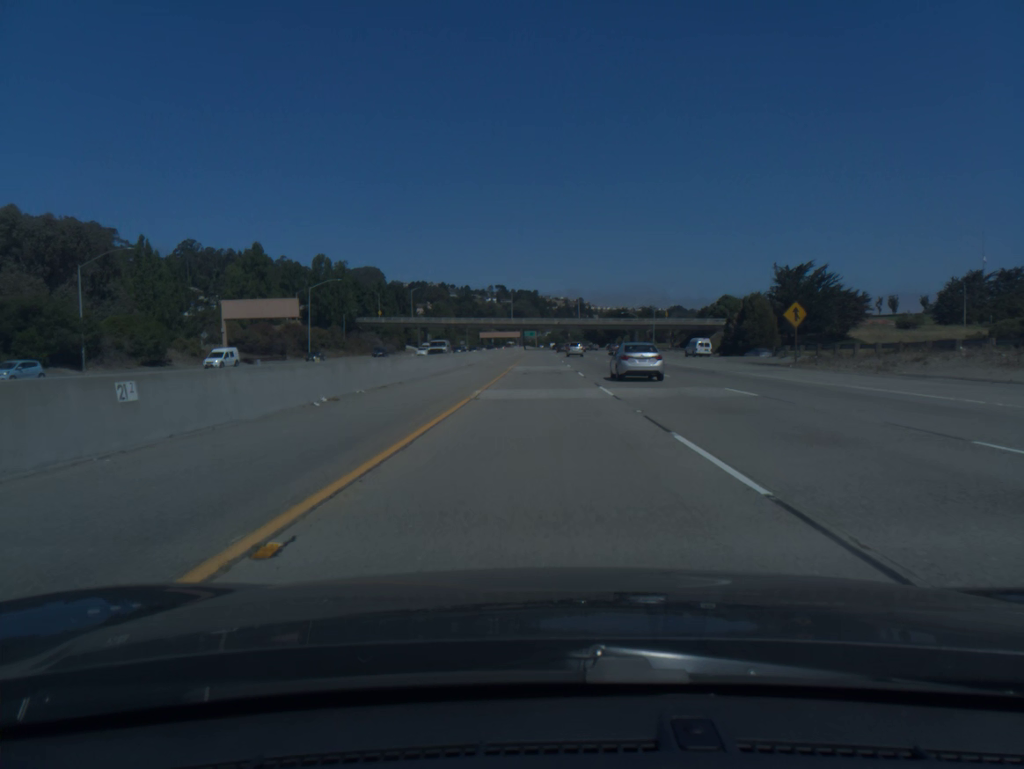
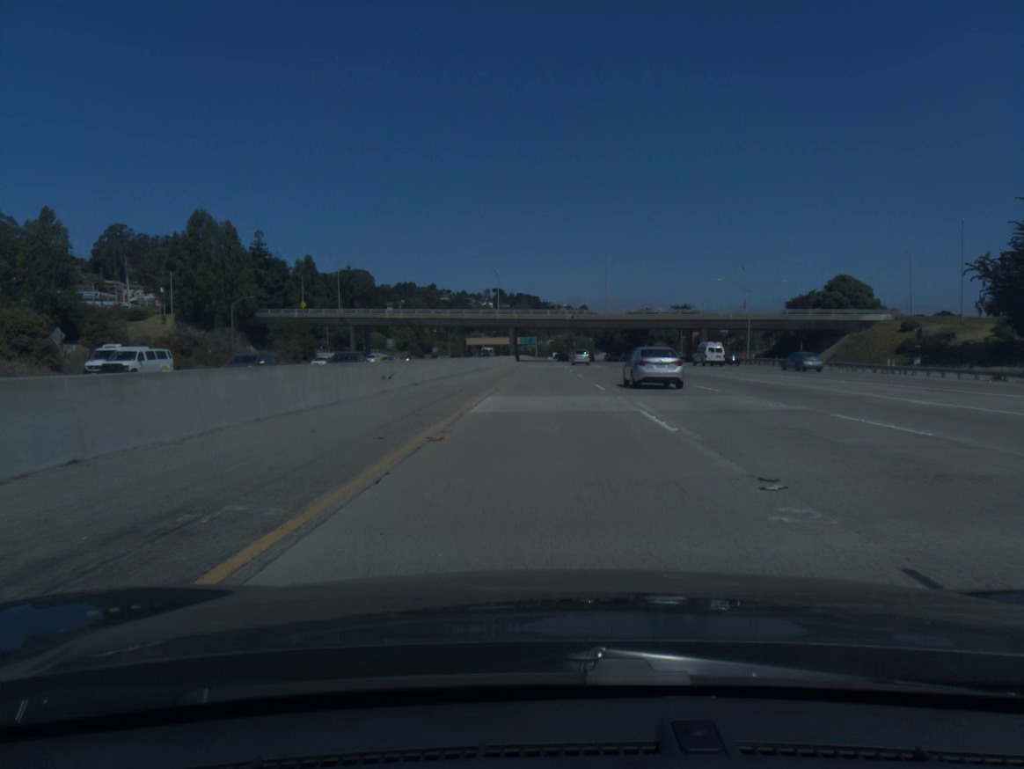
(-0.2, +81.5) m; 0°
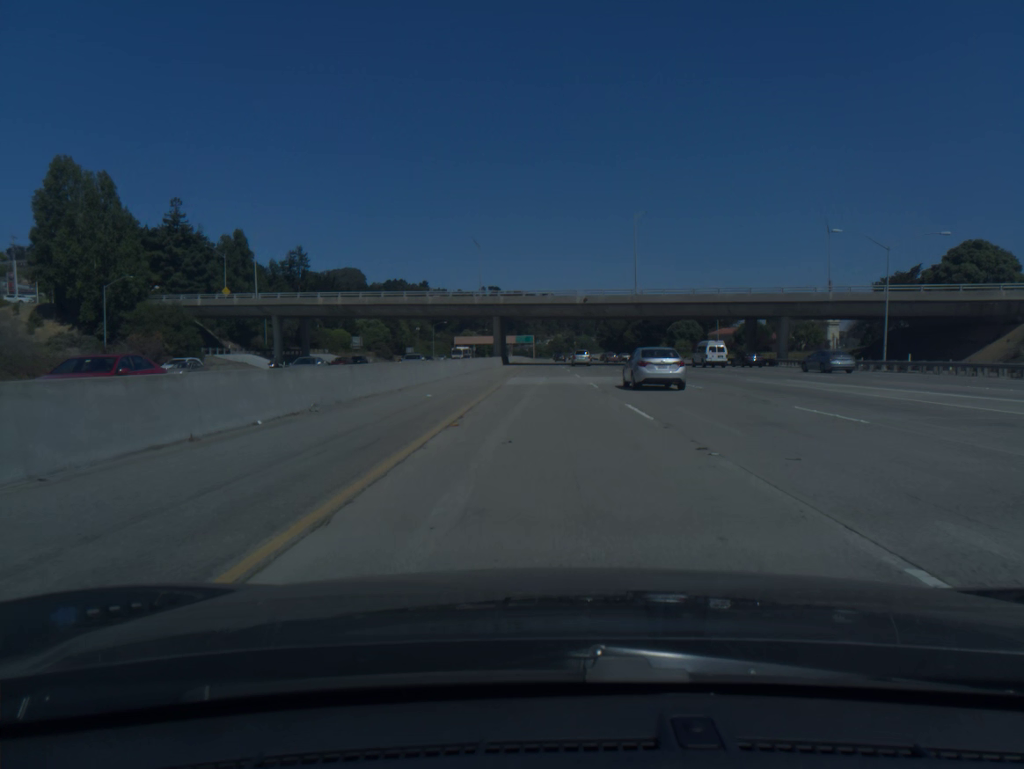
(+0.1, +40.6) m; 0°
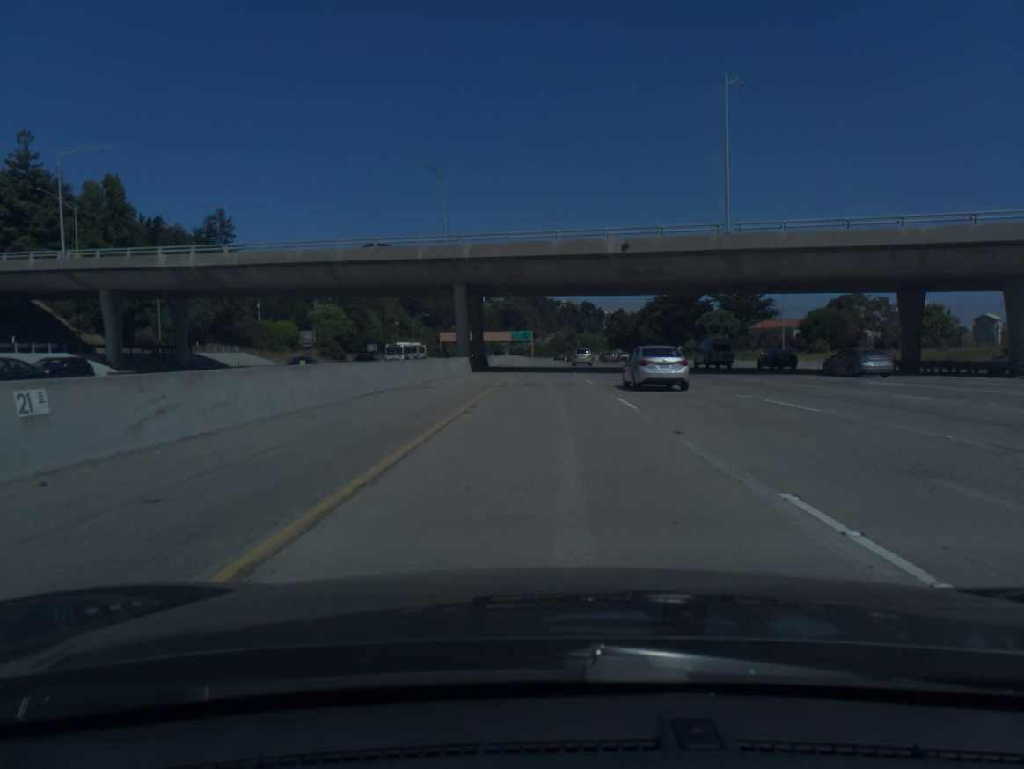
(0.0, +40.6) m; 0°
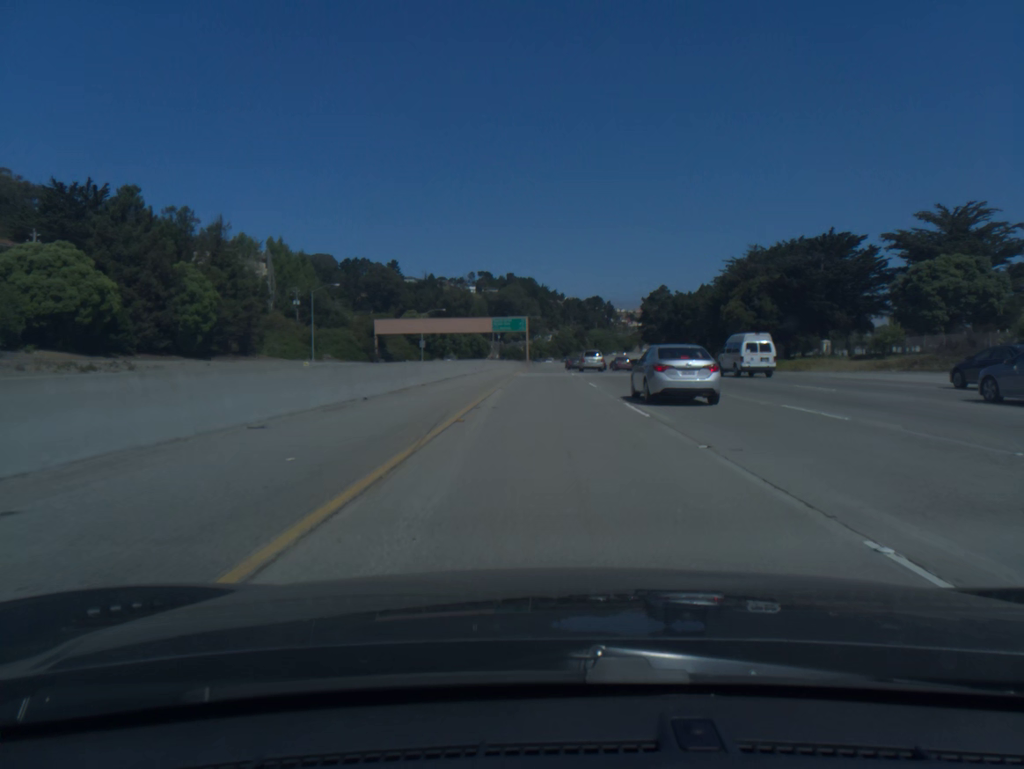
(-0.1, +101.9) m; 0°
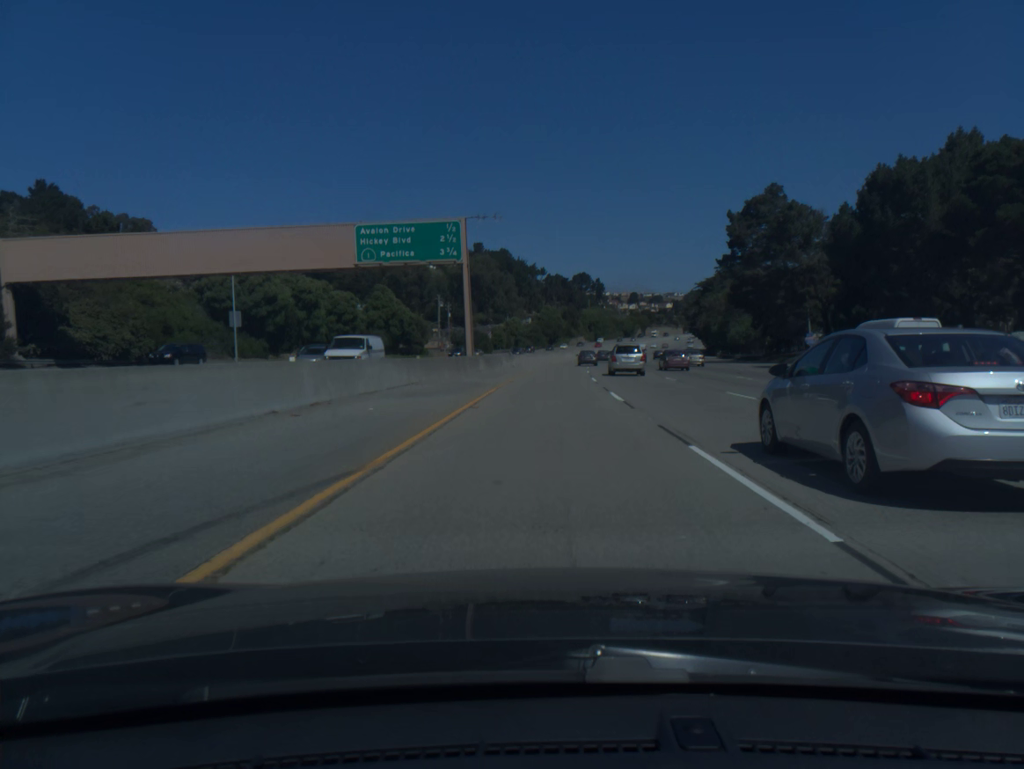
(+0.5, +102.6) m; +1°
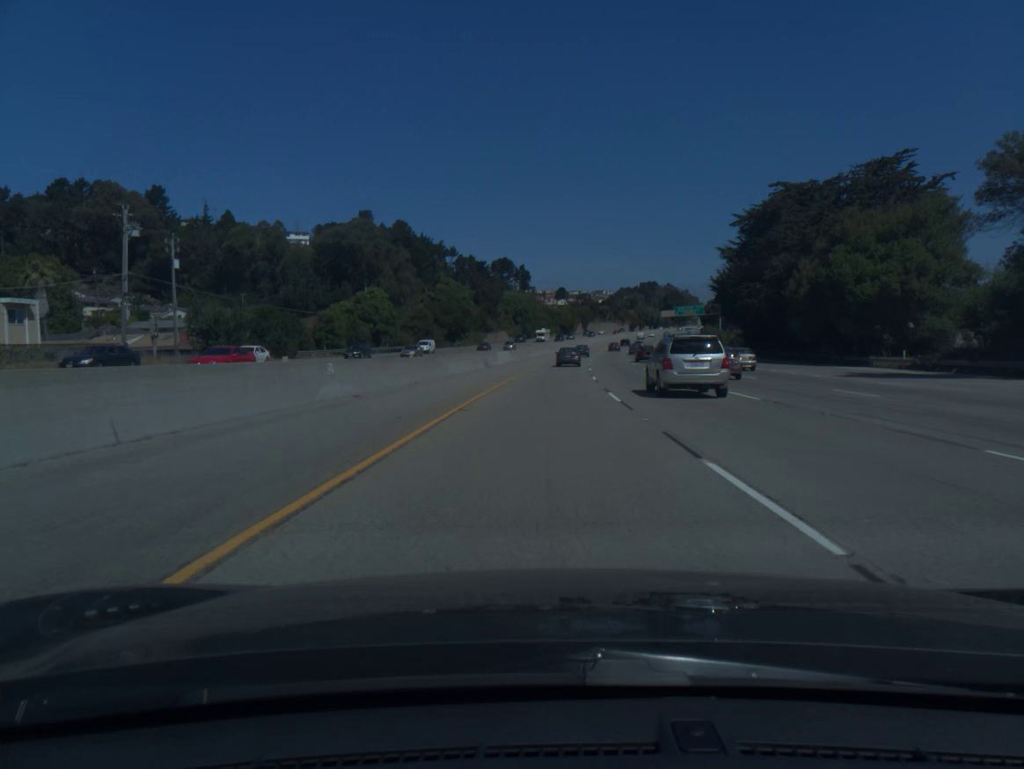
(+5.1, +102.9) m; +6°
